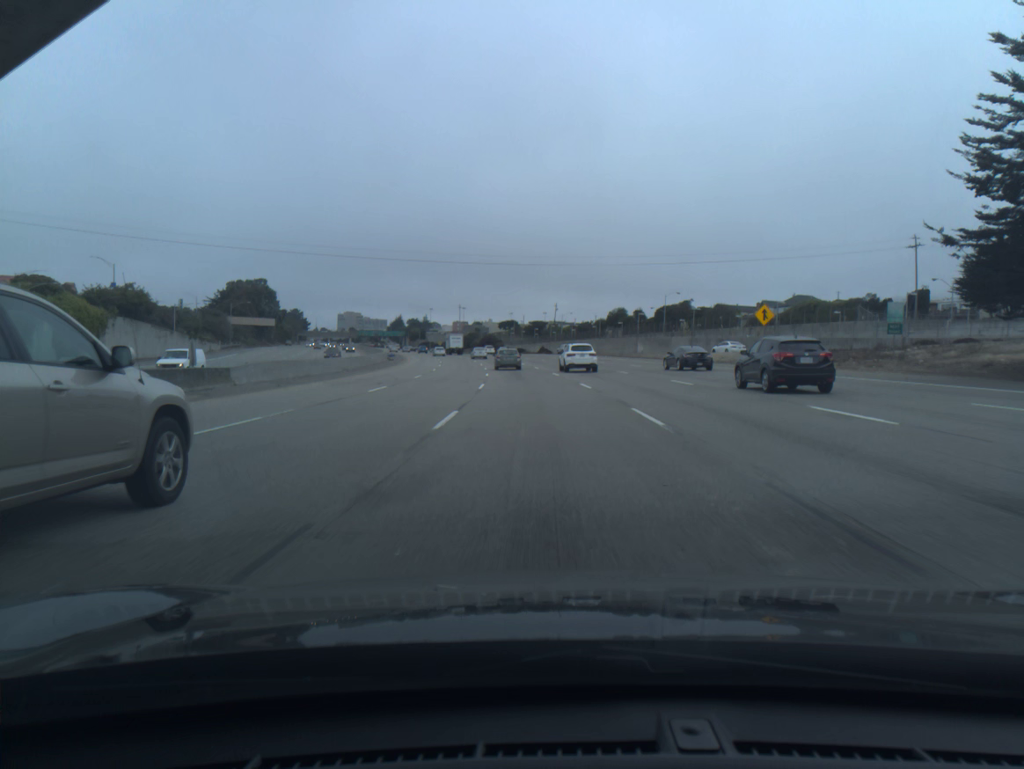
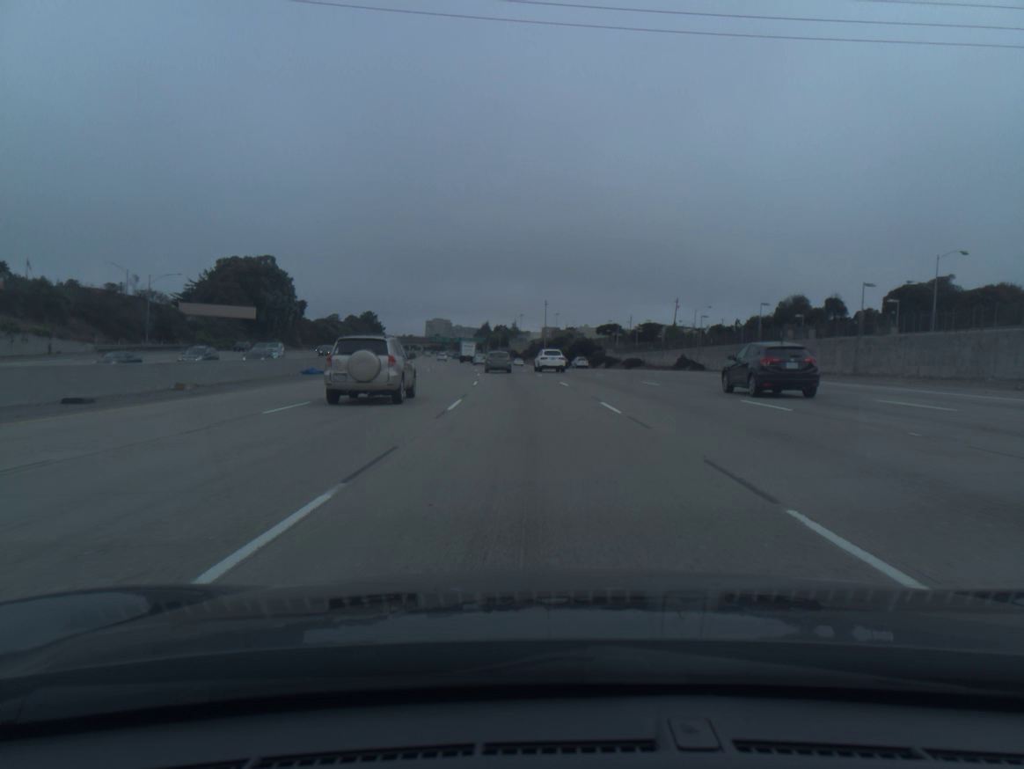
(-4.3, +80.9) m; -7°
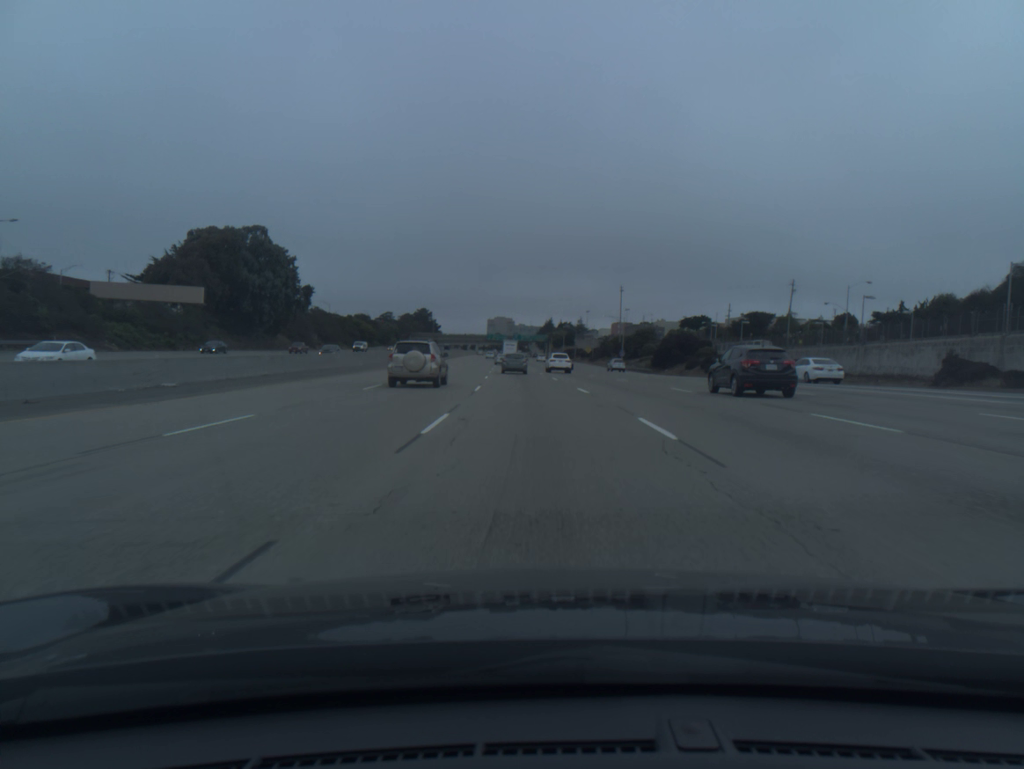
(-2.0, +47.9) m; -5°
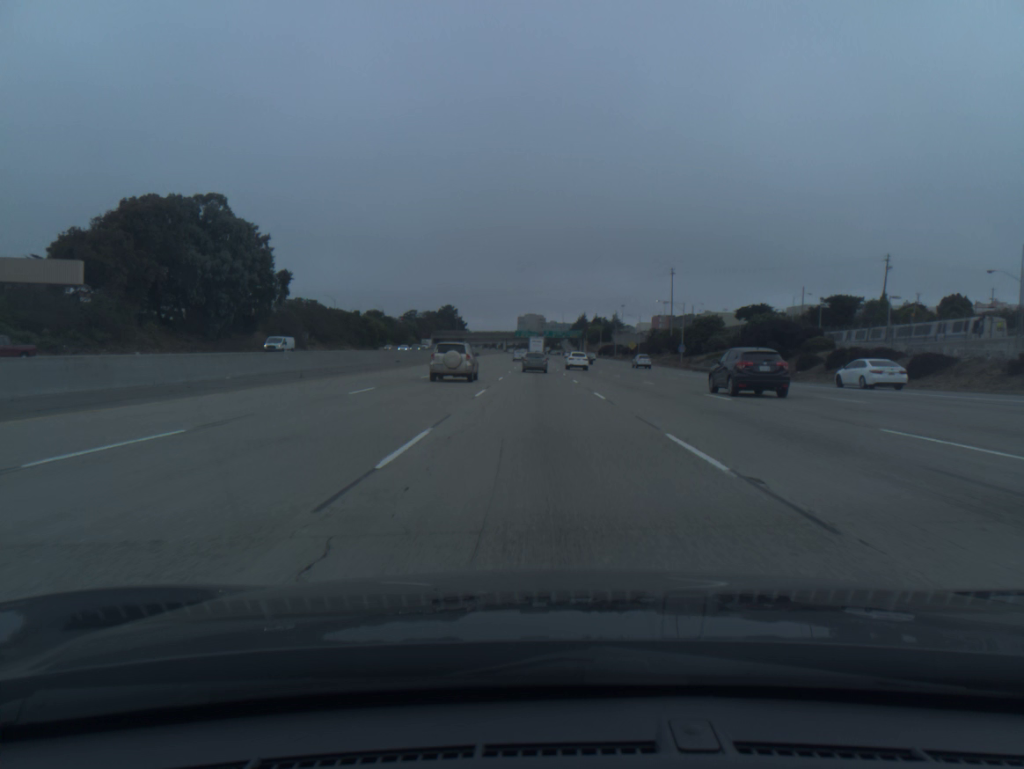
(-0.7, +31.8) m; -2°
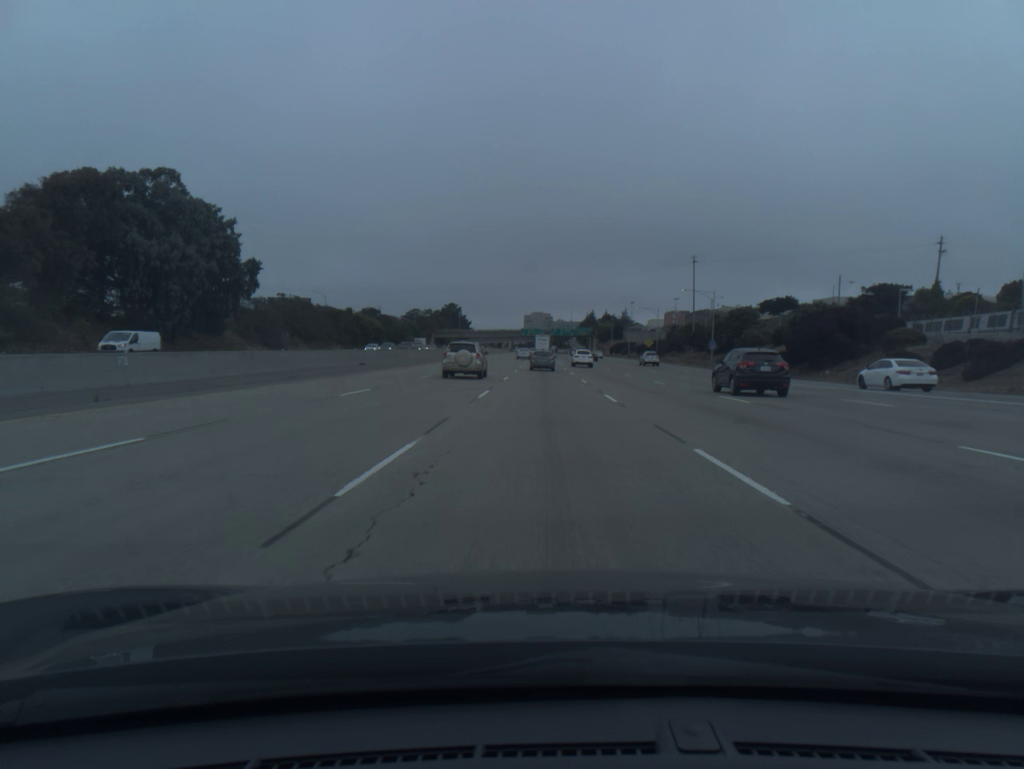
(-0.1, +15.9) m; -1°
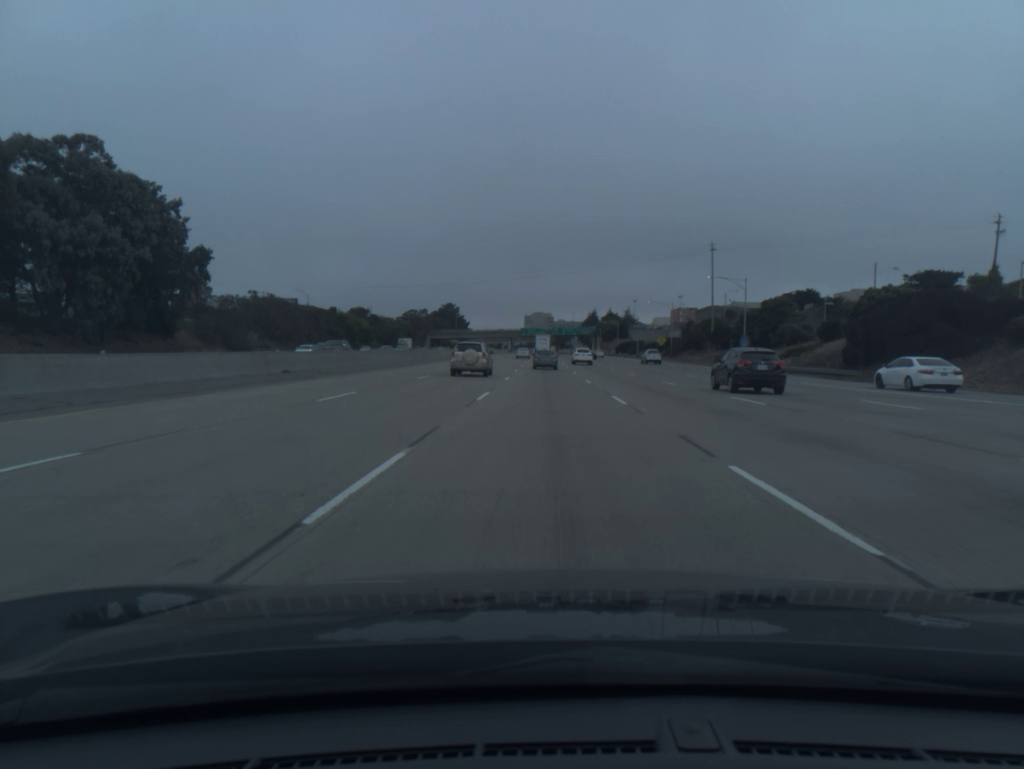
(0.0, +15.9) m; 0°
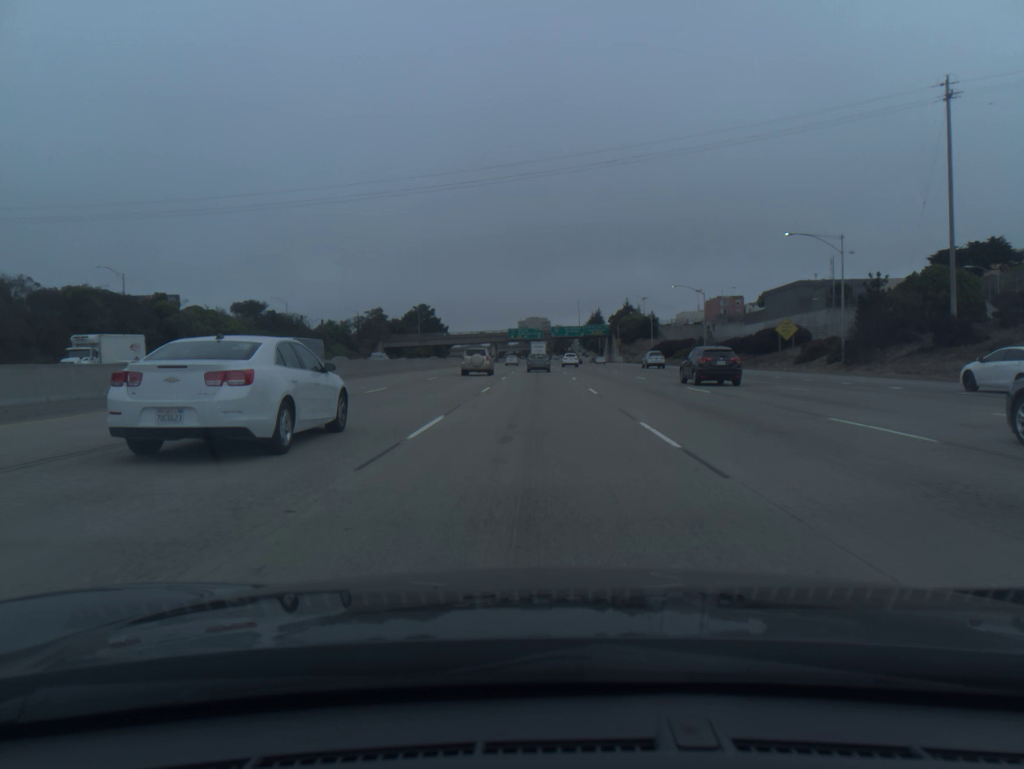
(+0.4, +79.8) m; 0°
